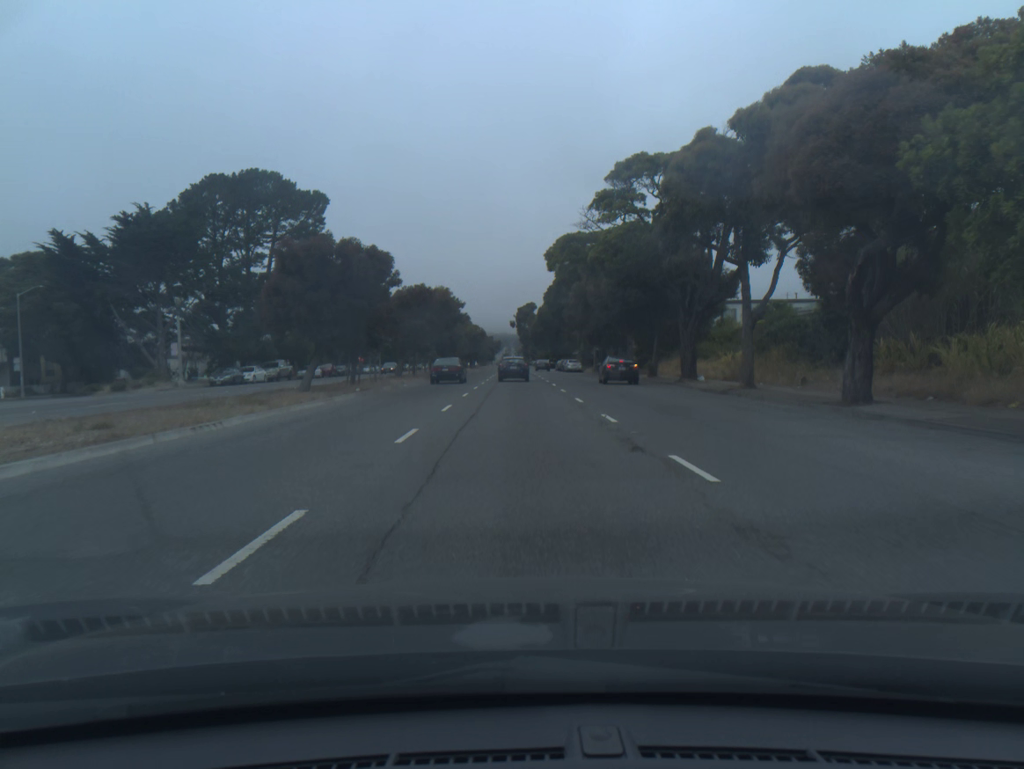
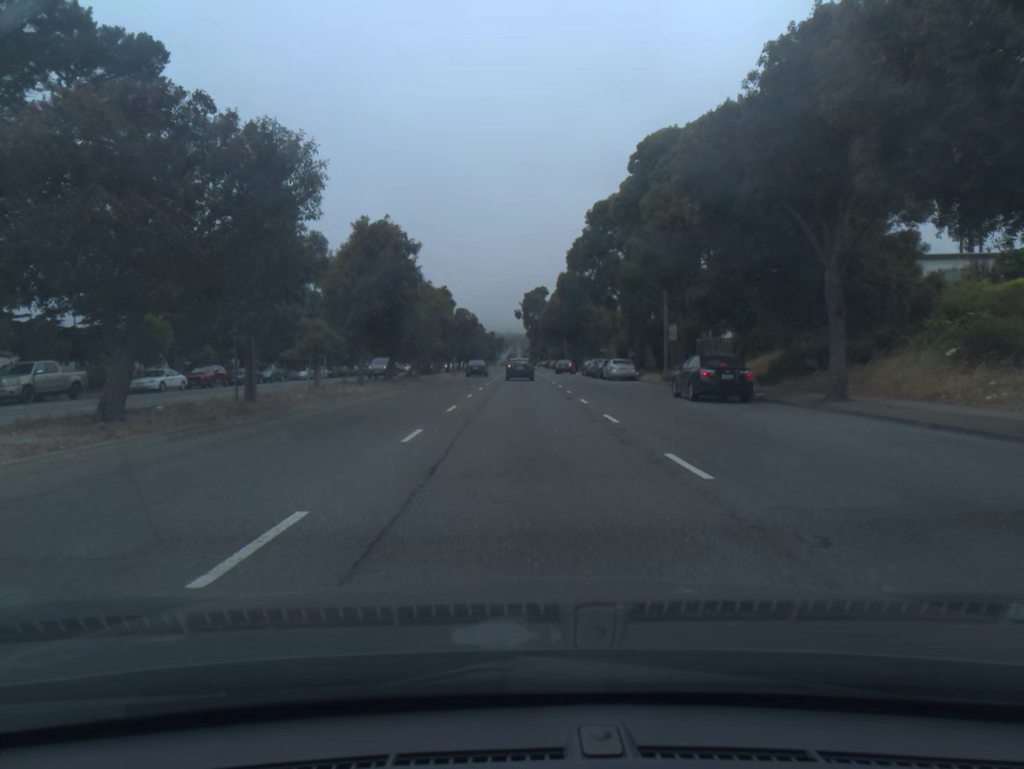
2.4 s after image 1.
(-0.1, +36.9) m; 0°
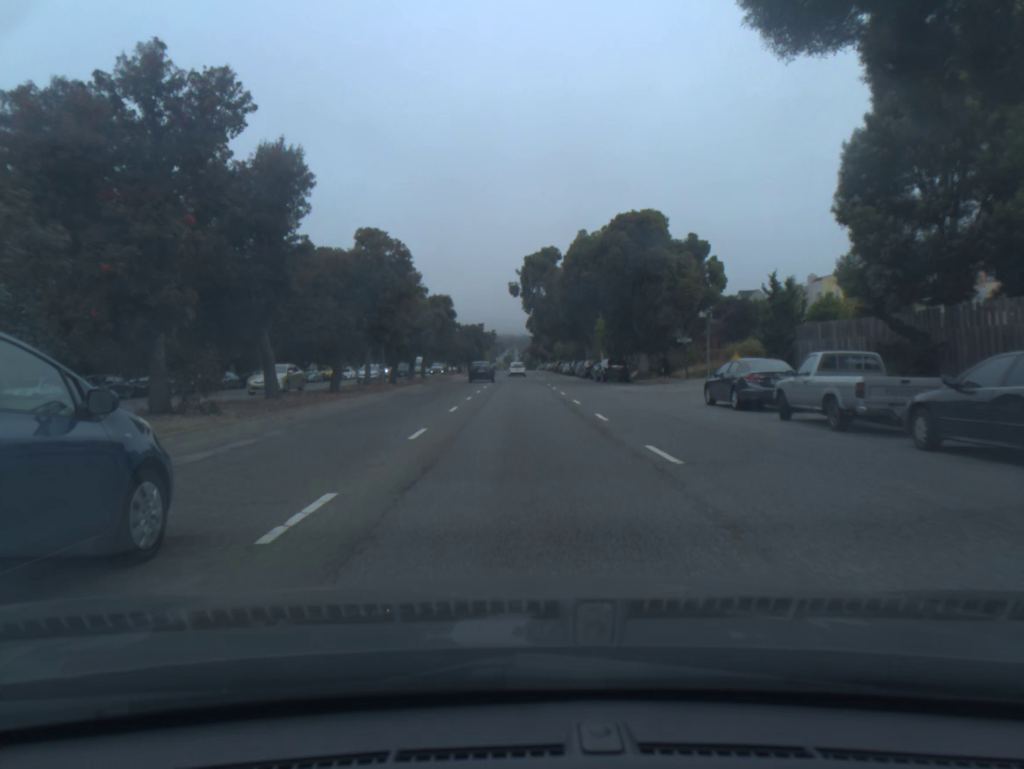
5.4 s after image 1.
(+0.3, +49.8) m; 0°
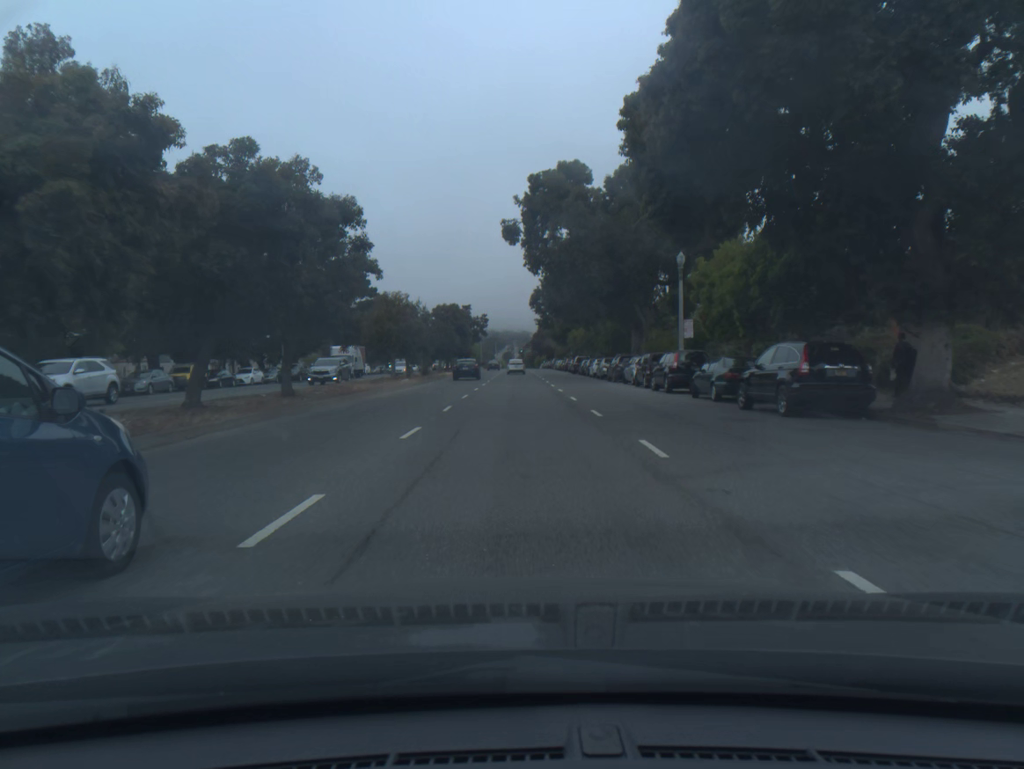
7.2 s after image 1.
(0.0, +36.4) m; 0°
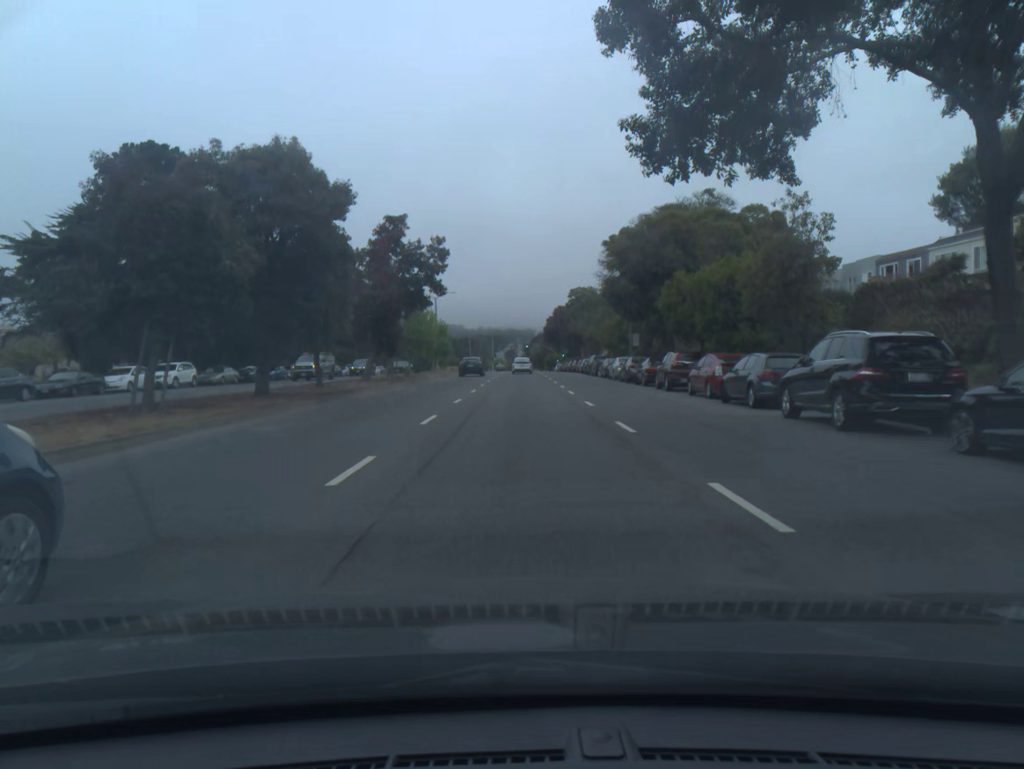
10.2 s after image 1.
(-0.1, +63.1) m; 0°
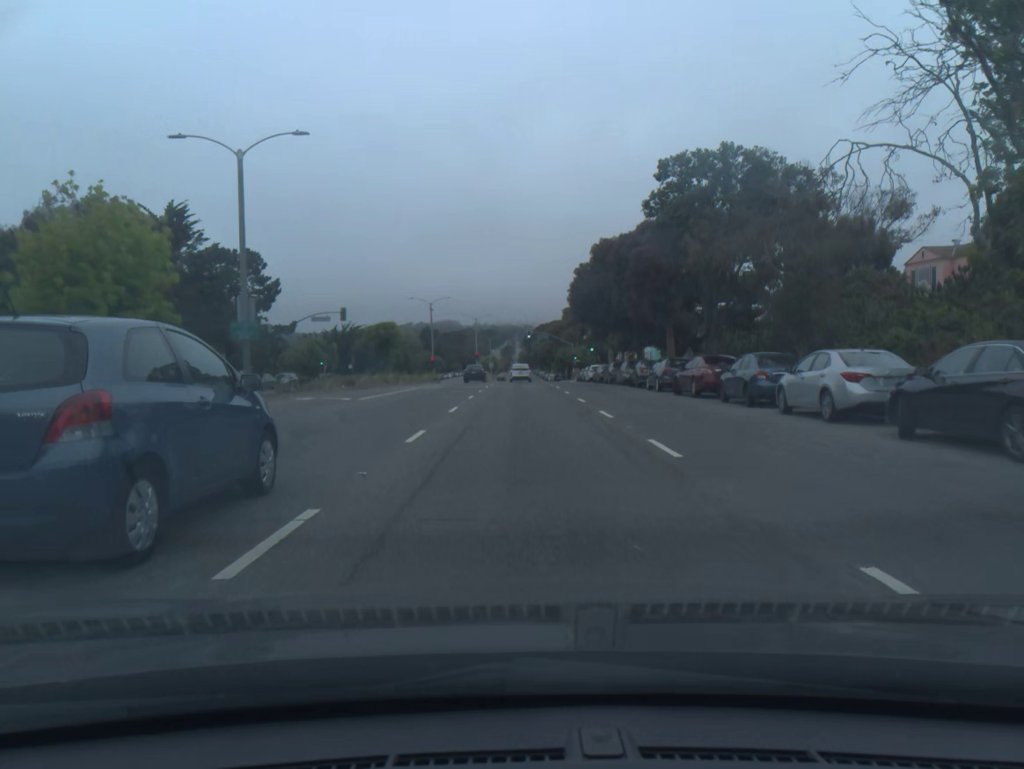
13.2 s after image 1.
(+0.1, +61.4) m; 0°
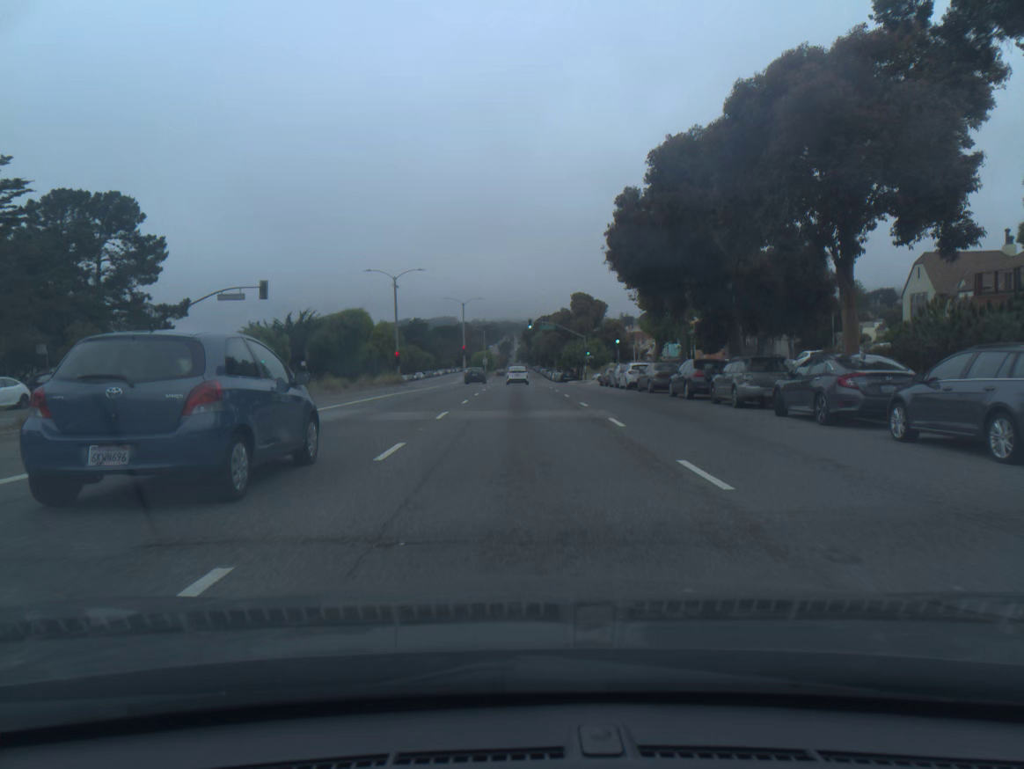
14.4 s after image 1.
(0.0, +24.0) m; 0°
